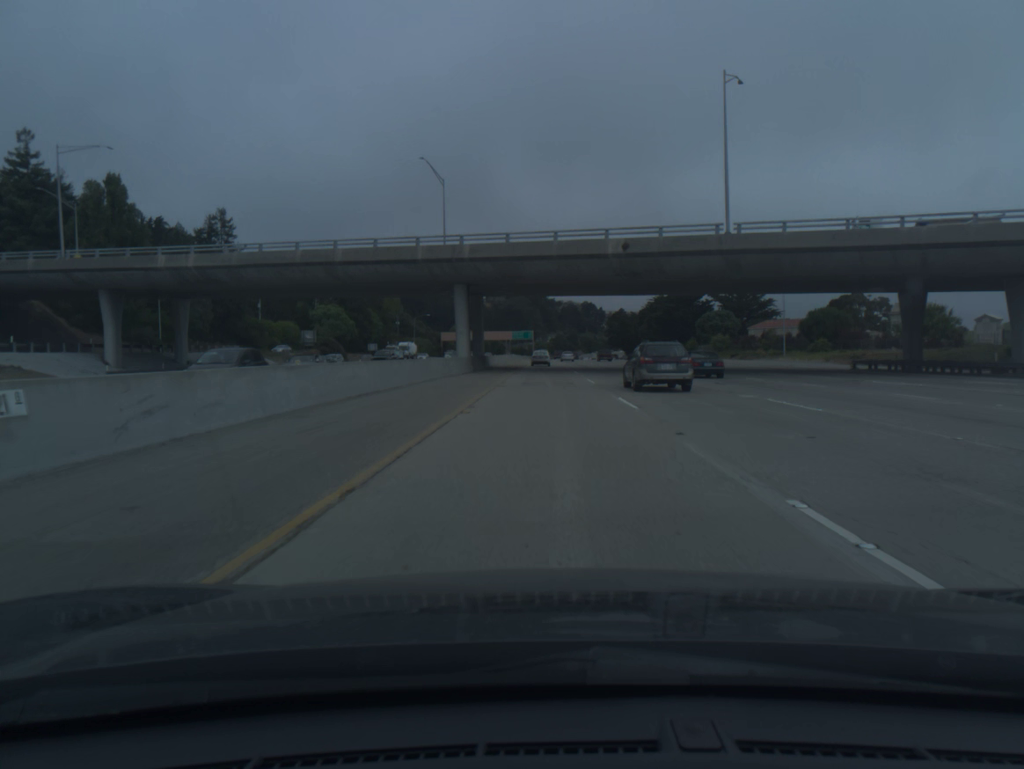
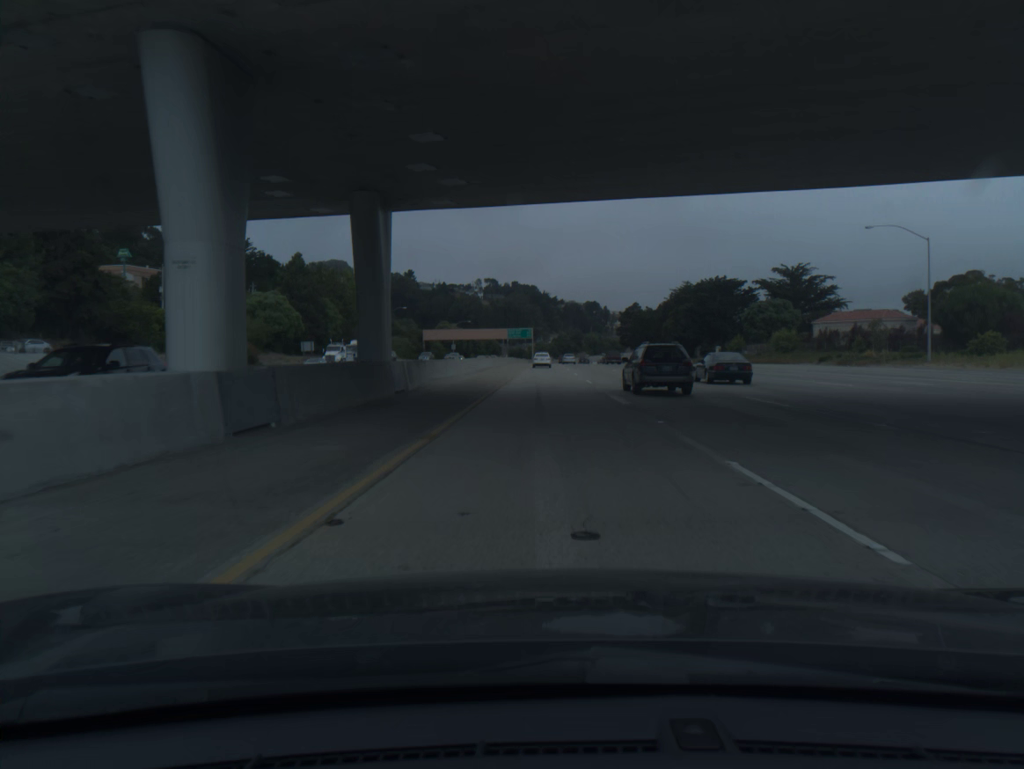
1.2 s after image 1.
(0.0, +40.5) m; 0°
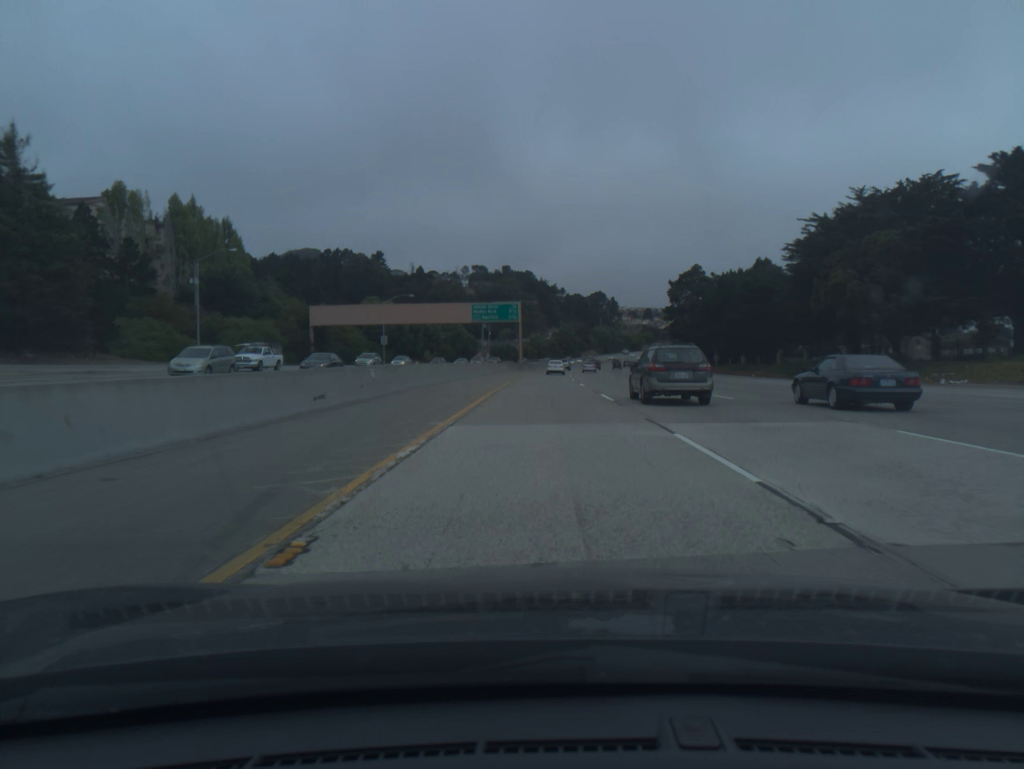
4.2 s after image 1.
(+0.1, +102.8) m; 0°
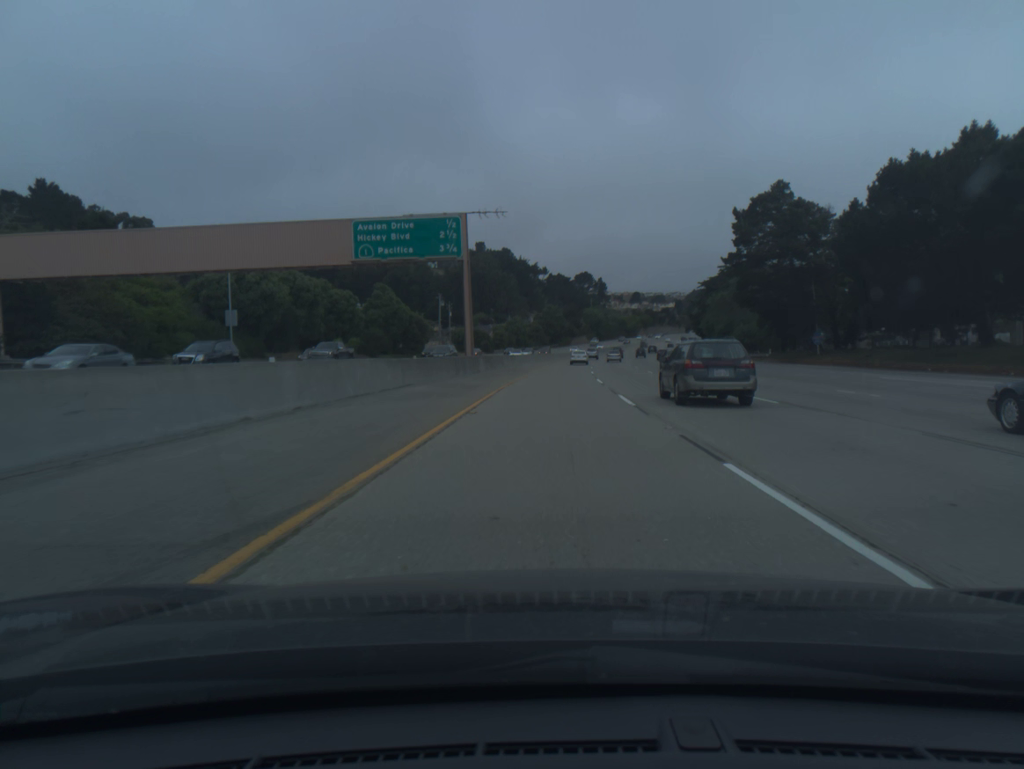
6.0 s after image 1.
(+0.3, +62.3) m; +1°
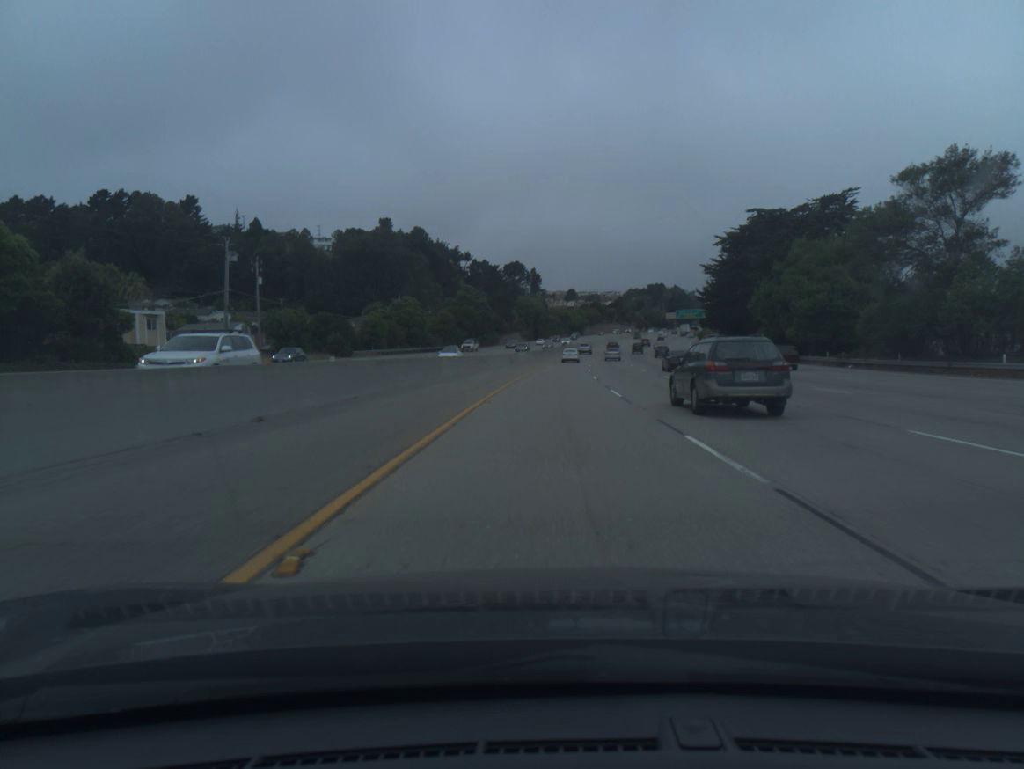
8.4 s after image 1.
(+3.5, +84.1) m; +5°
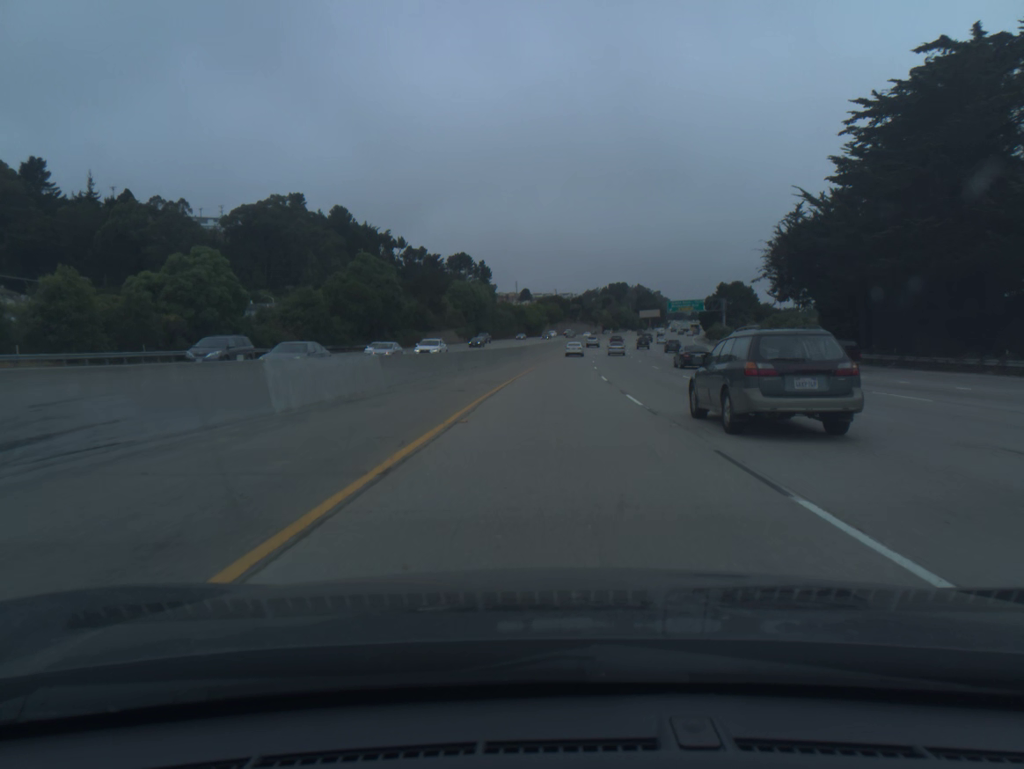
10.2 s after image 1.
(+1.9, +64.1) m; +3°
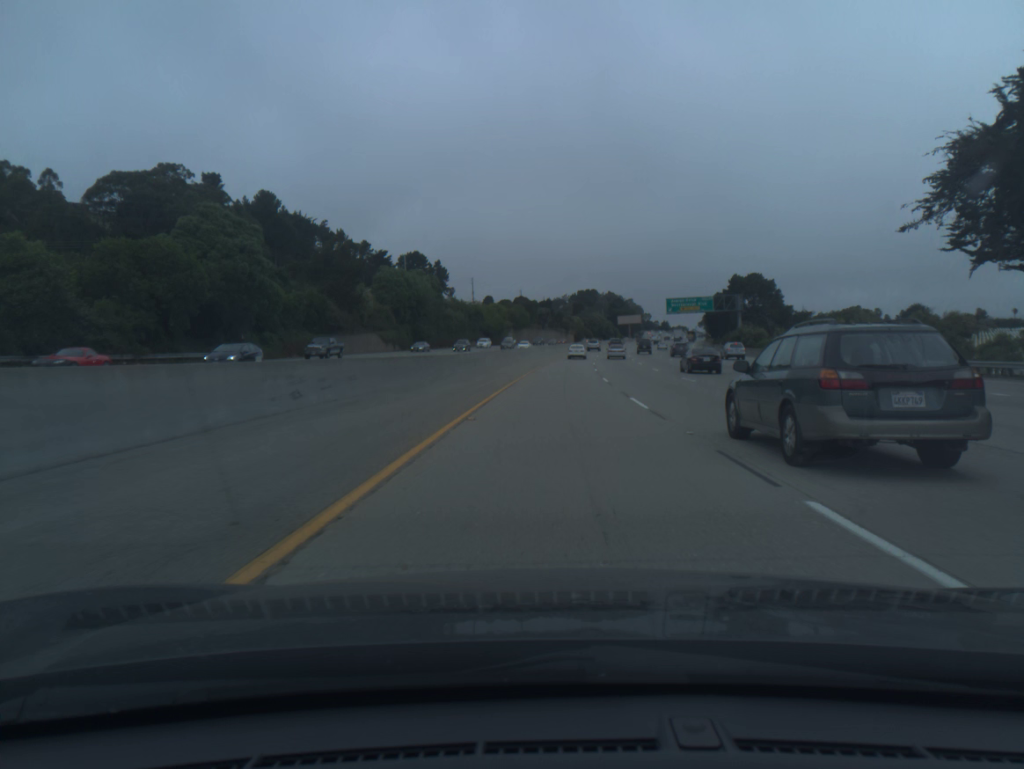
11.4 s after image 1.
(+0.9, +43.0) m; +3°
